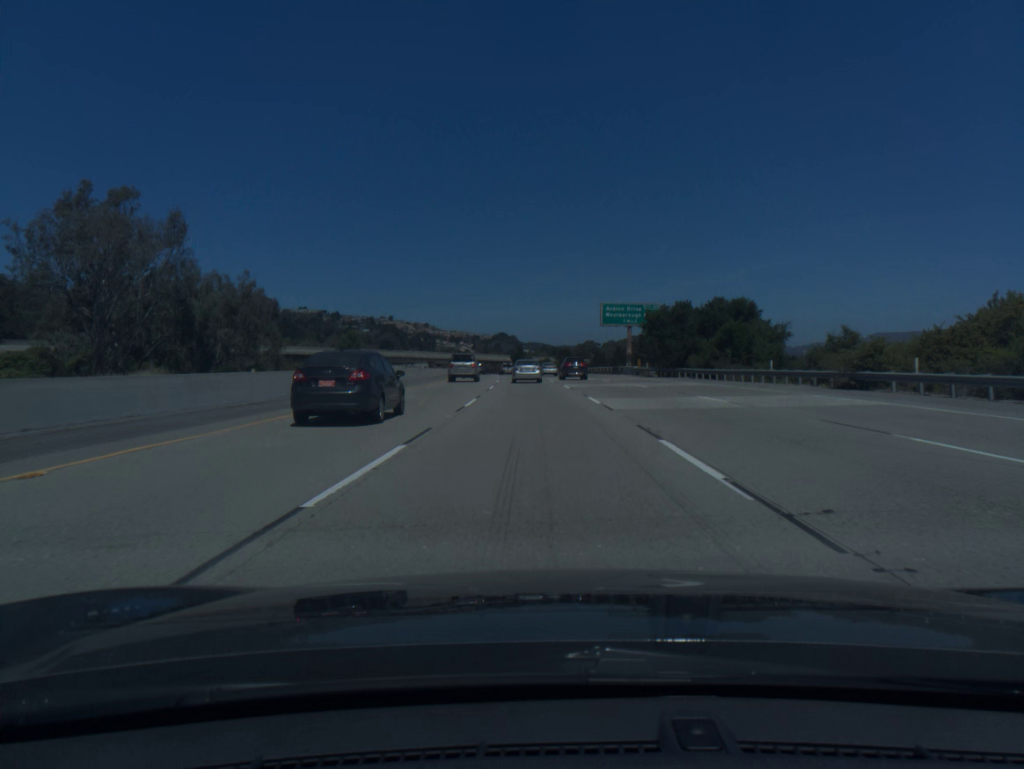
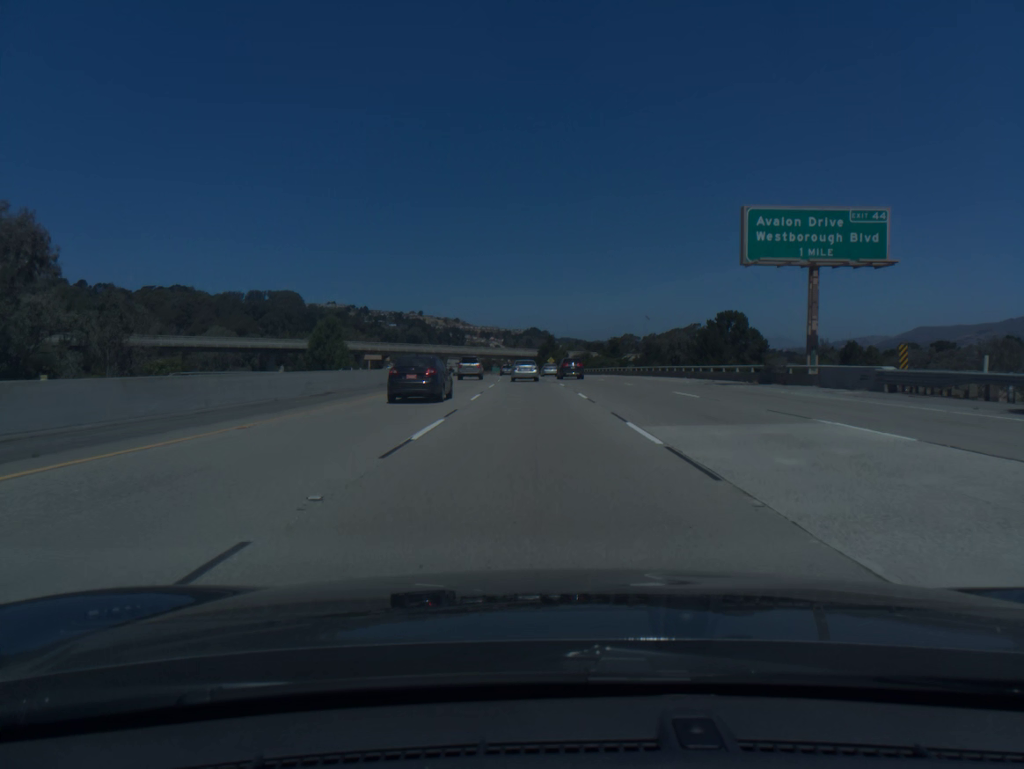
(-1.1, +54.6) m; -2°
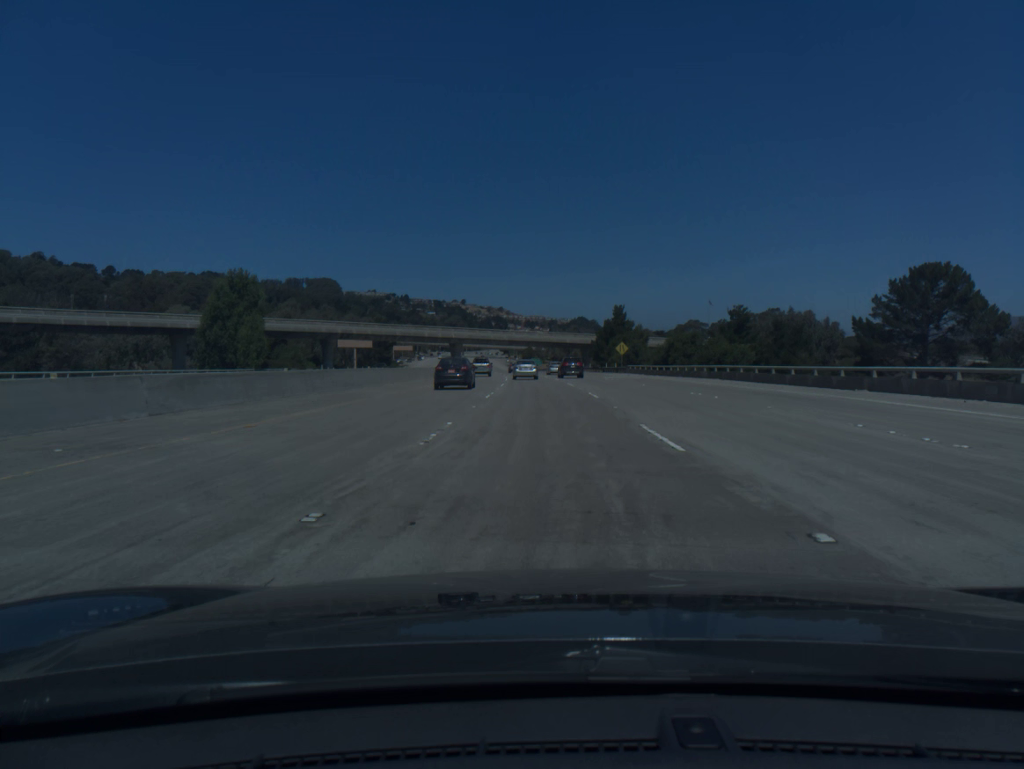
(-2.1, +73.6) m; -3°
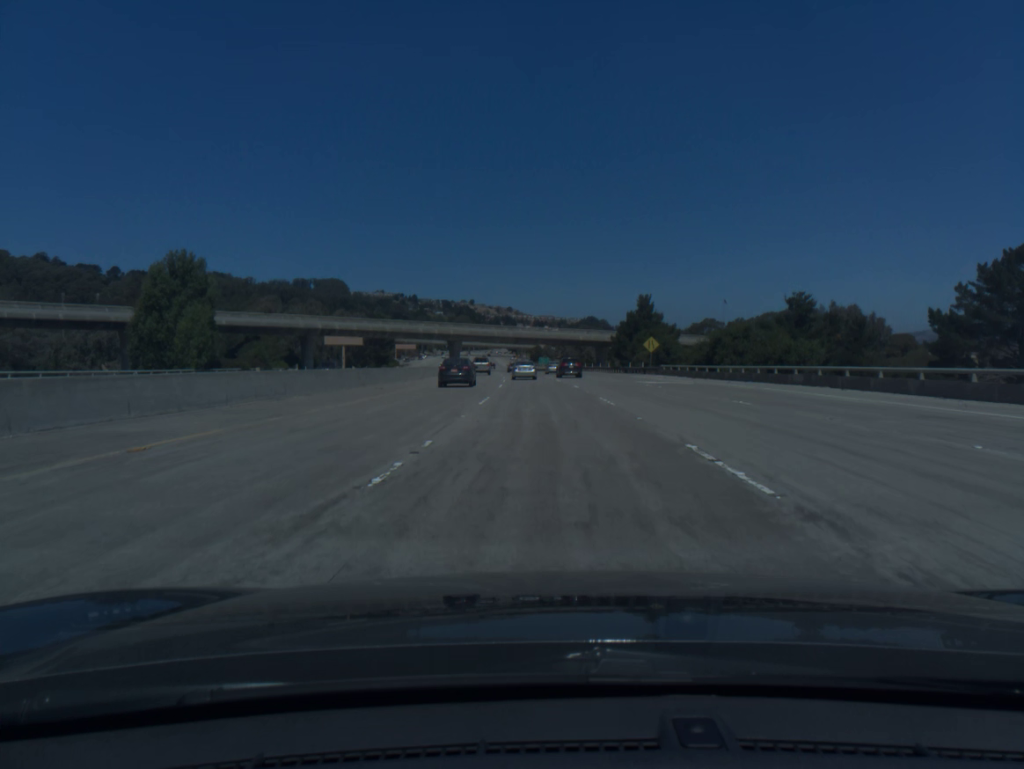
(-0.1, +18.6) m; -1°
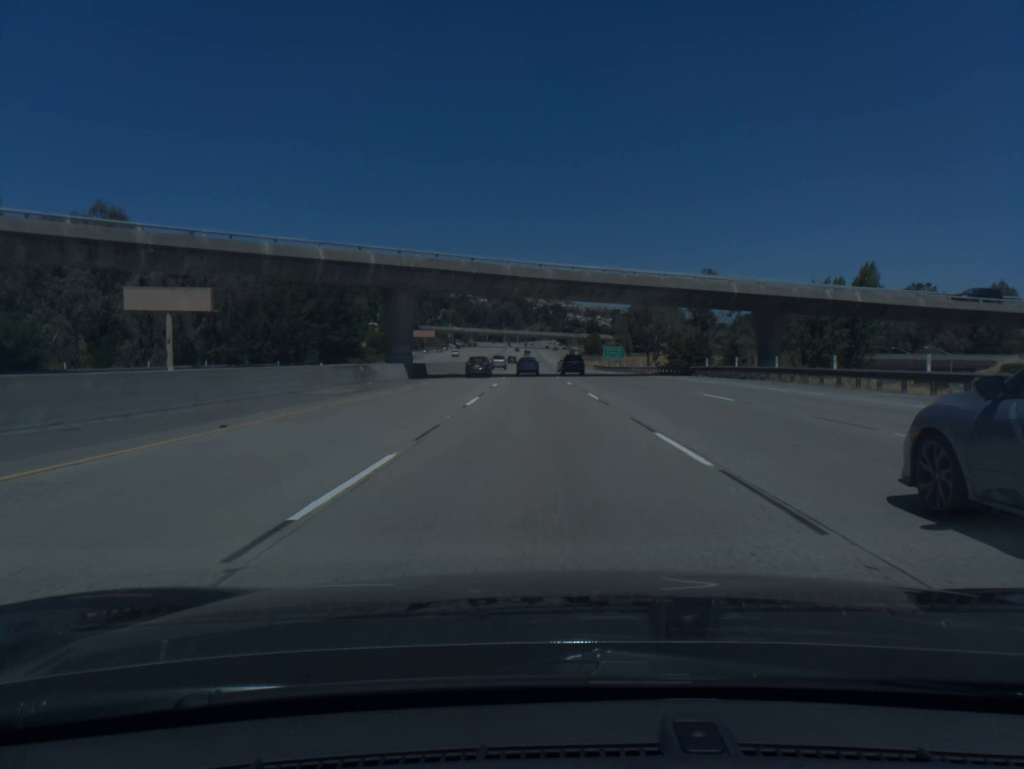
(-2.8, +93.5) m; -4°
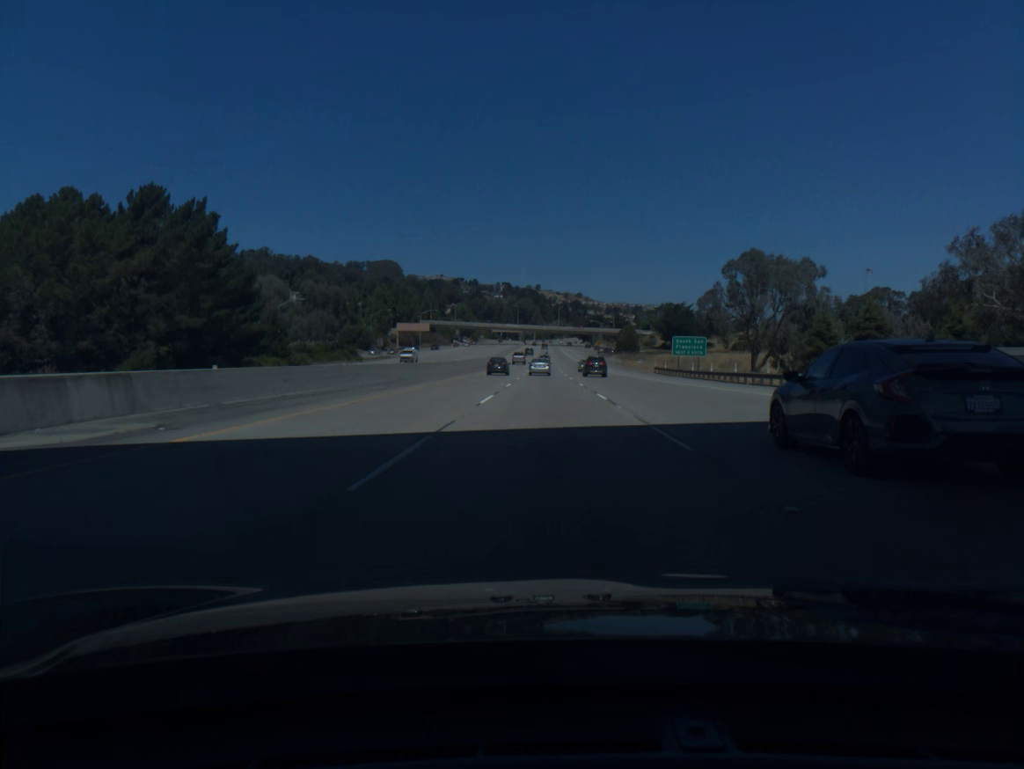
(-0.9, +56.6) m; -1°
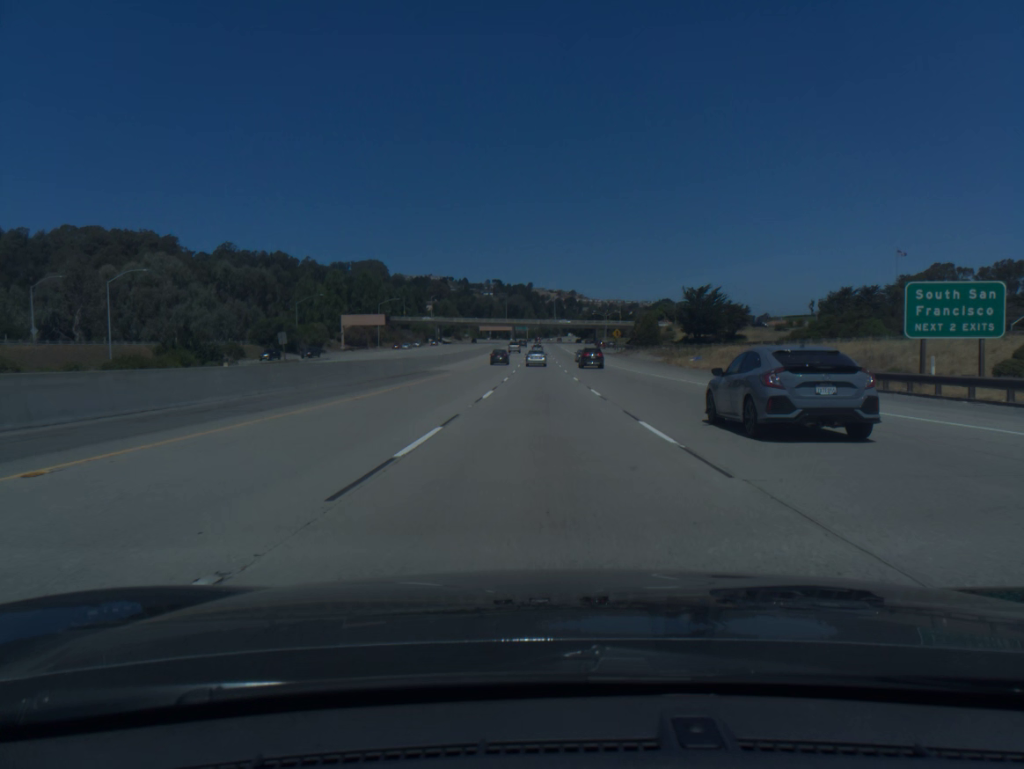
(+0.2, +57.1) m; 0°
